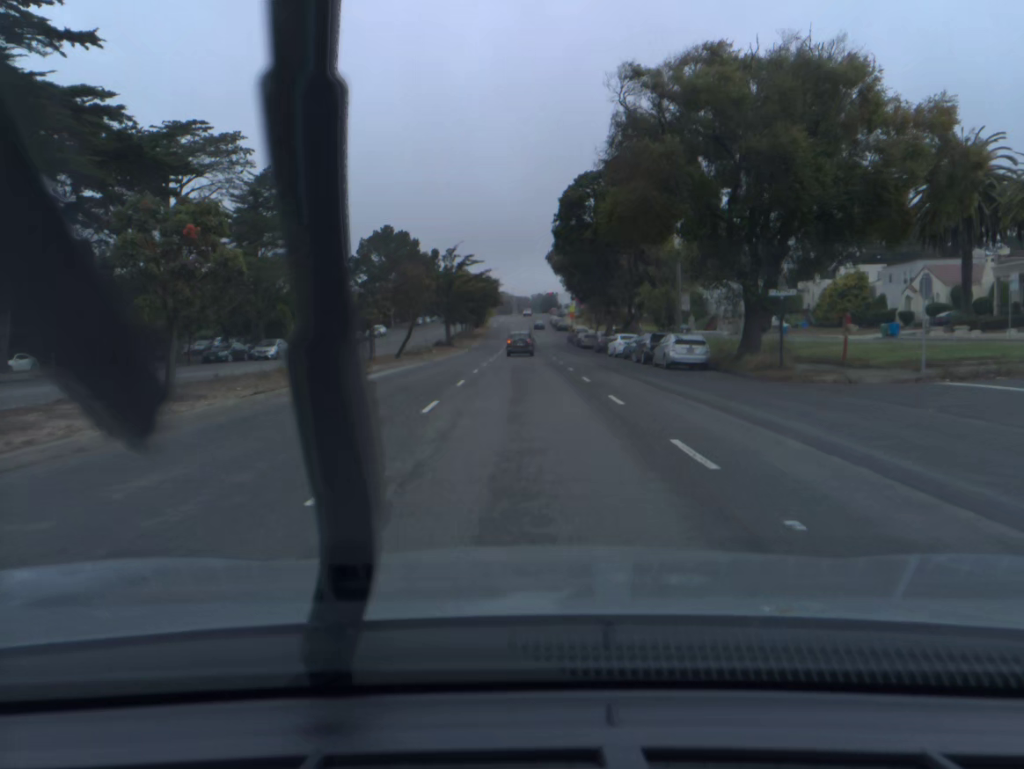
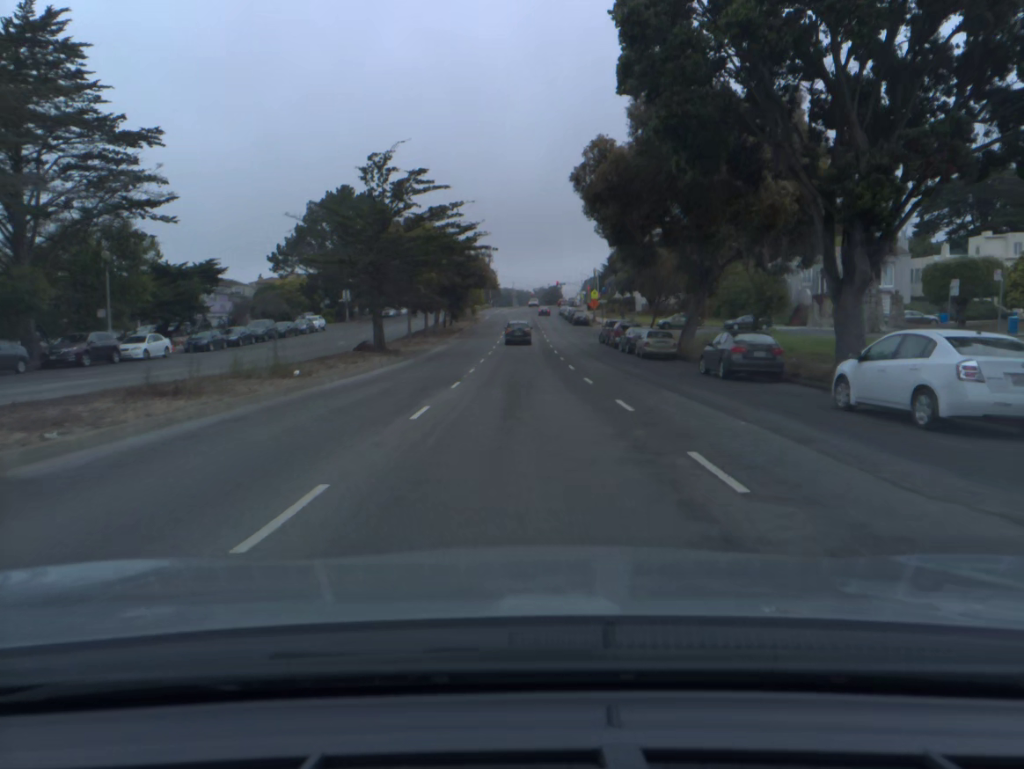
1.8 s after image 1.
(0.0, +37.9) m; 0°
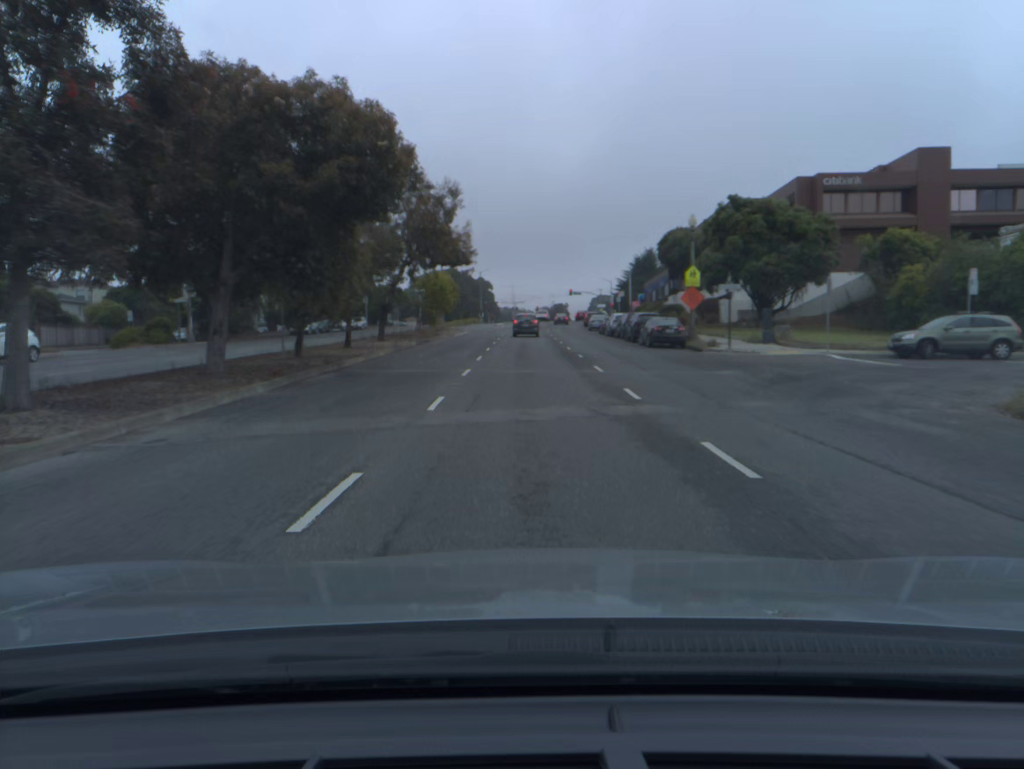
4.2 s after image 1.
(-0.1, +50.3) m; 0°
